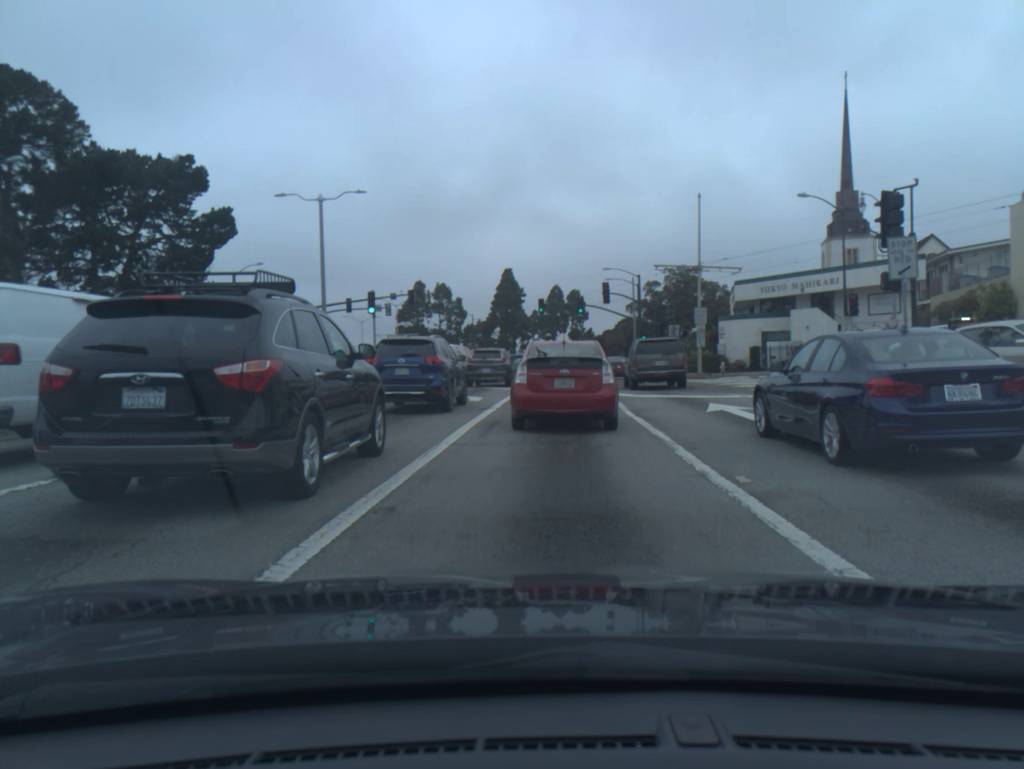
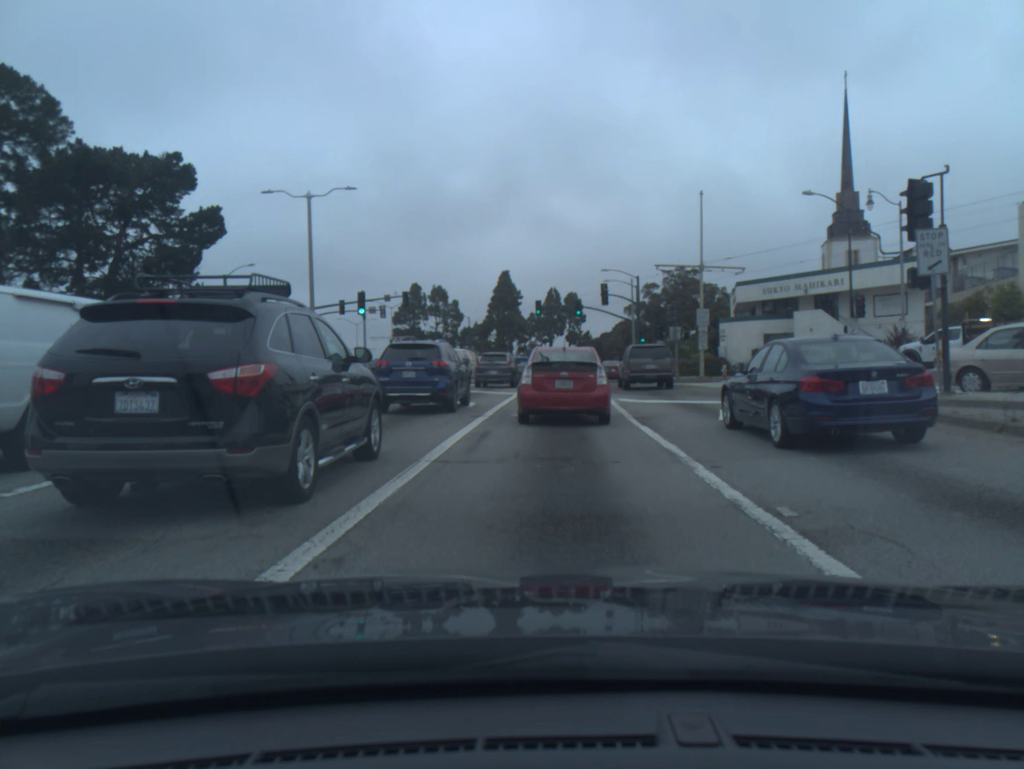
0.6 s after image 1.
(0.0, +1.4) m; 0°
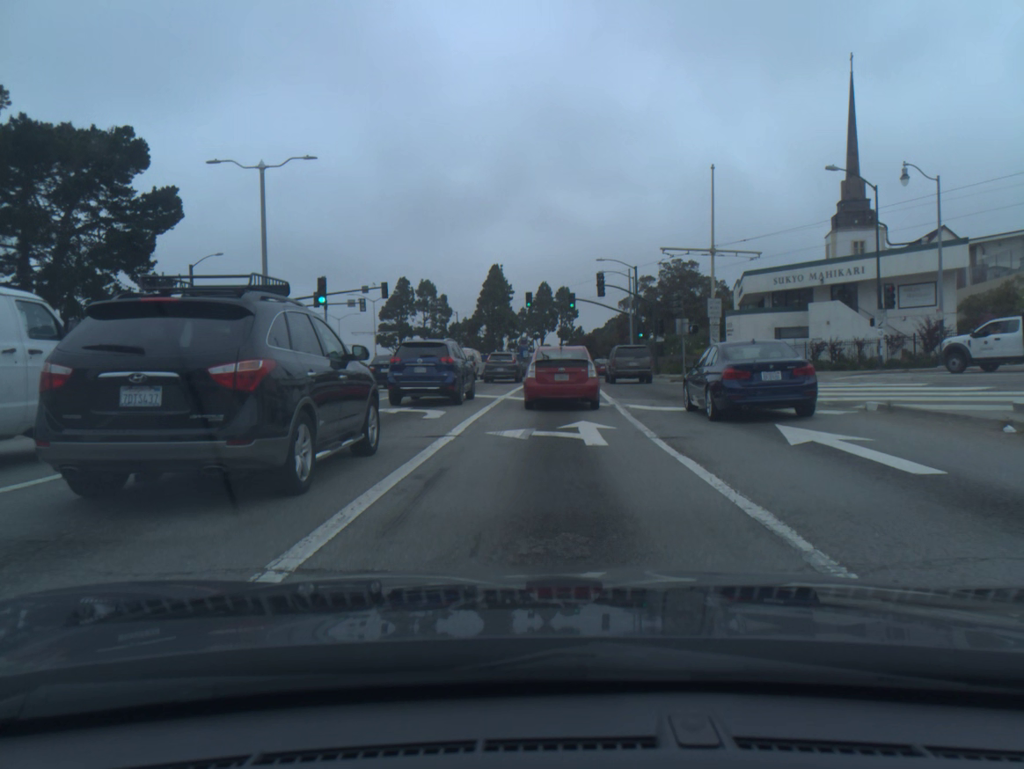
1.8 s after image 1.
(0.0, +4.7) m; +1°
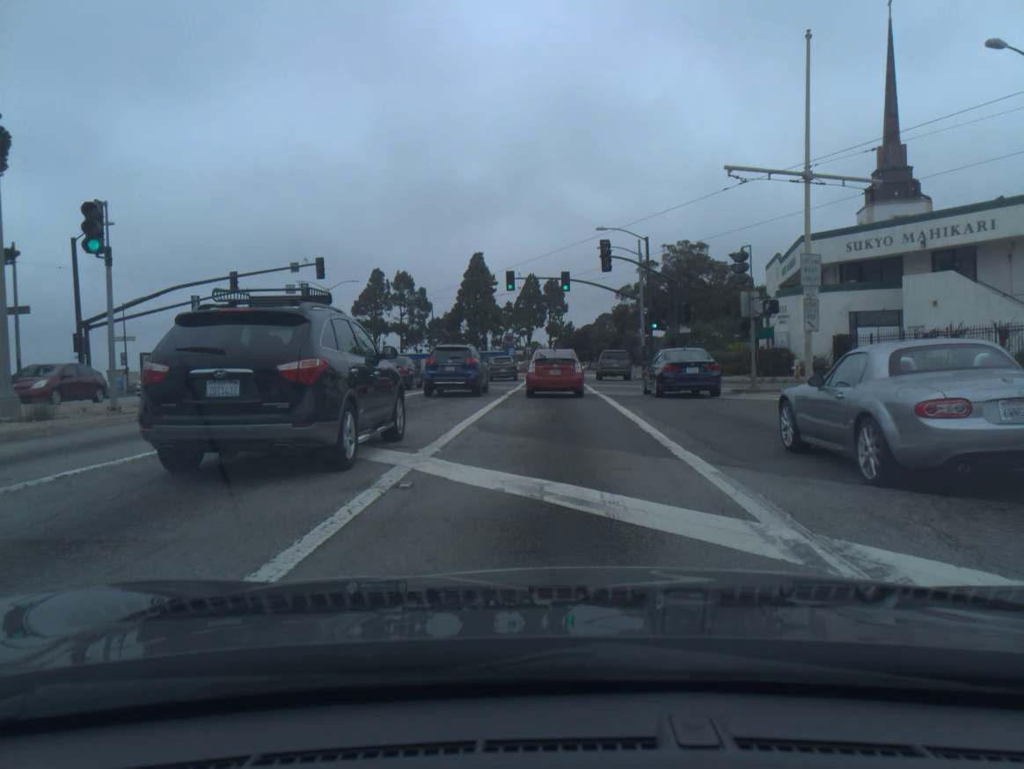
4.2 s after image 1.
(+0.1, +14.7) m; +1°
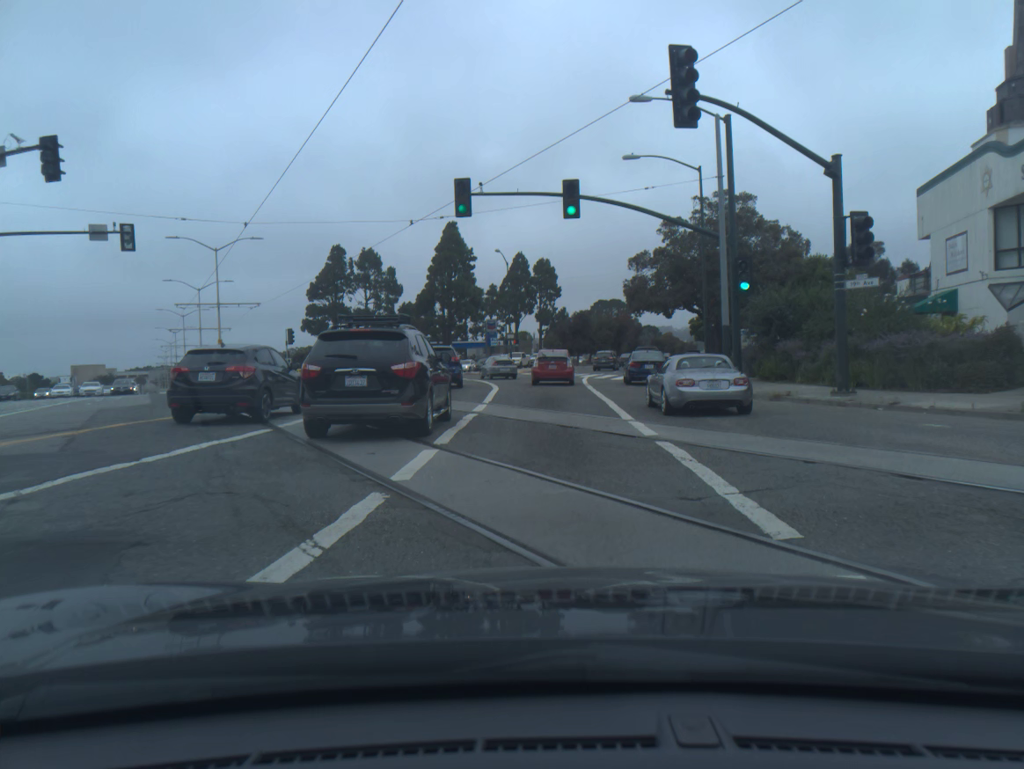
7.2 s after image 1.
(+0.1, +25.6) m; 0°
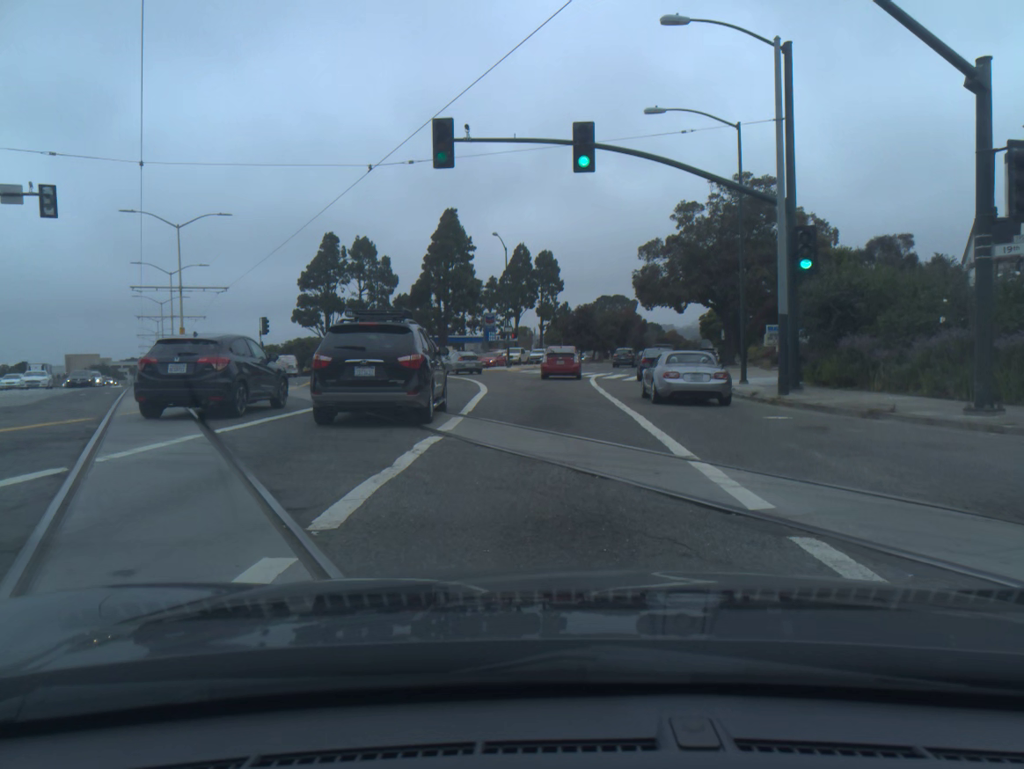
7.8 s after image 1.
(0.0, +6.0) m; -1°
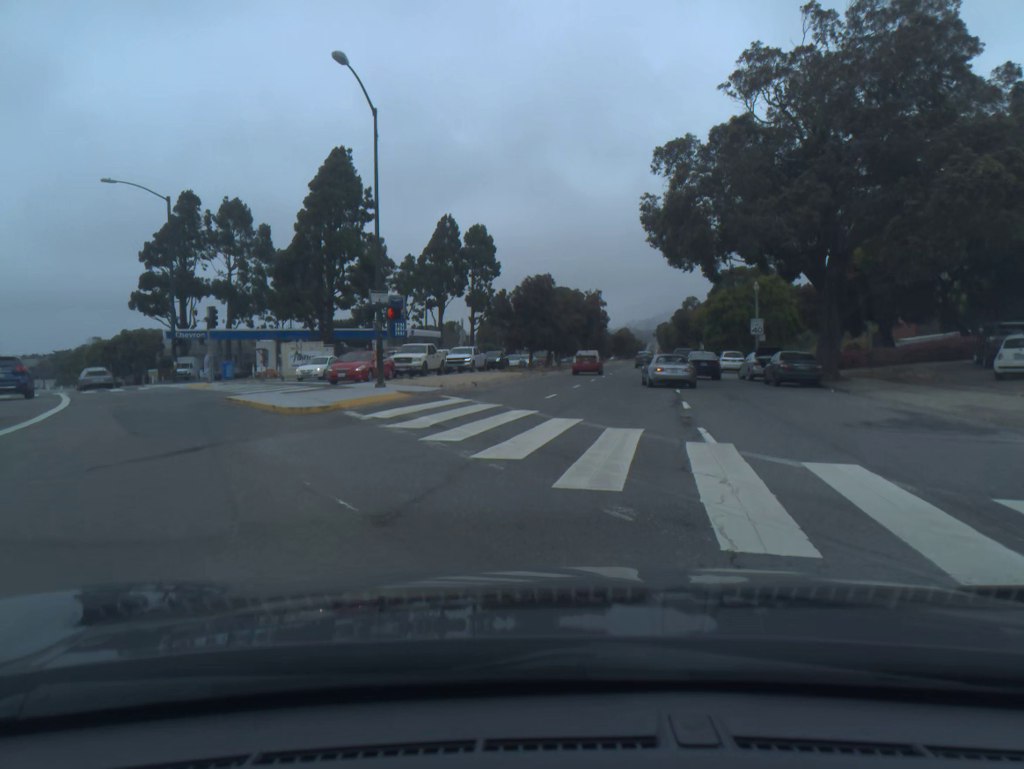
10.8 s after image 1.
(+0.8, +34.9) m; +5°
